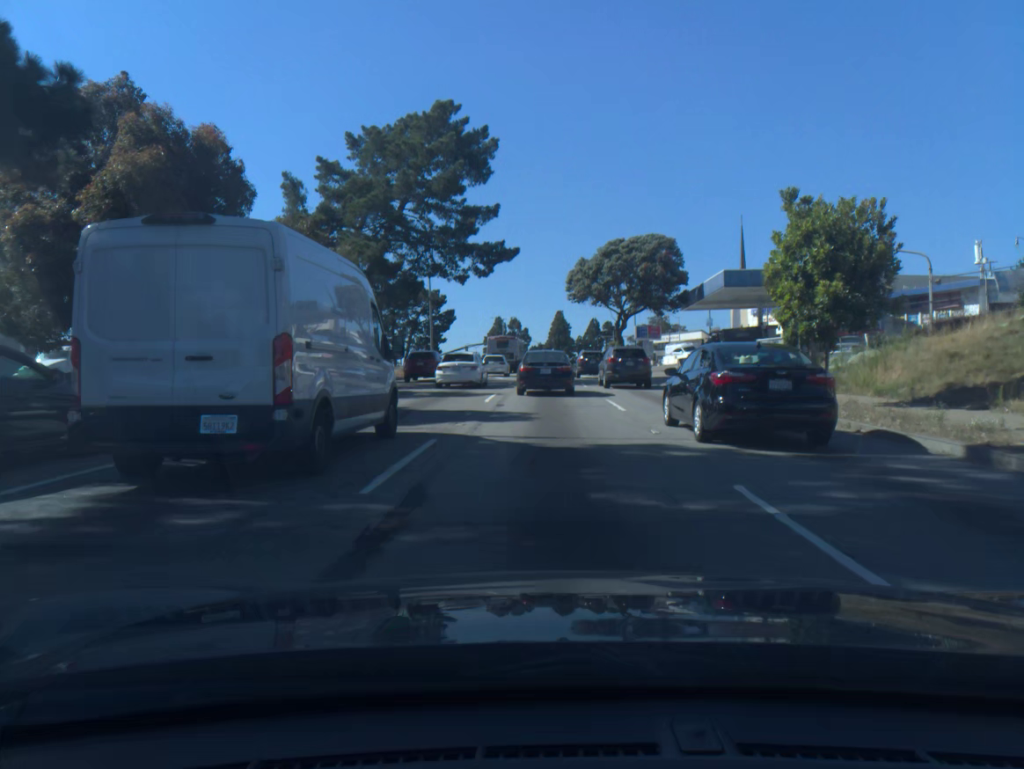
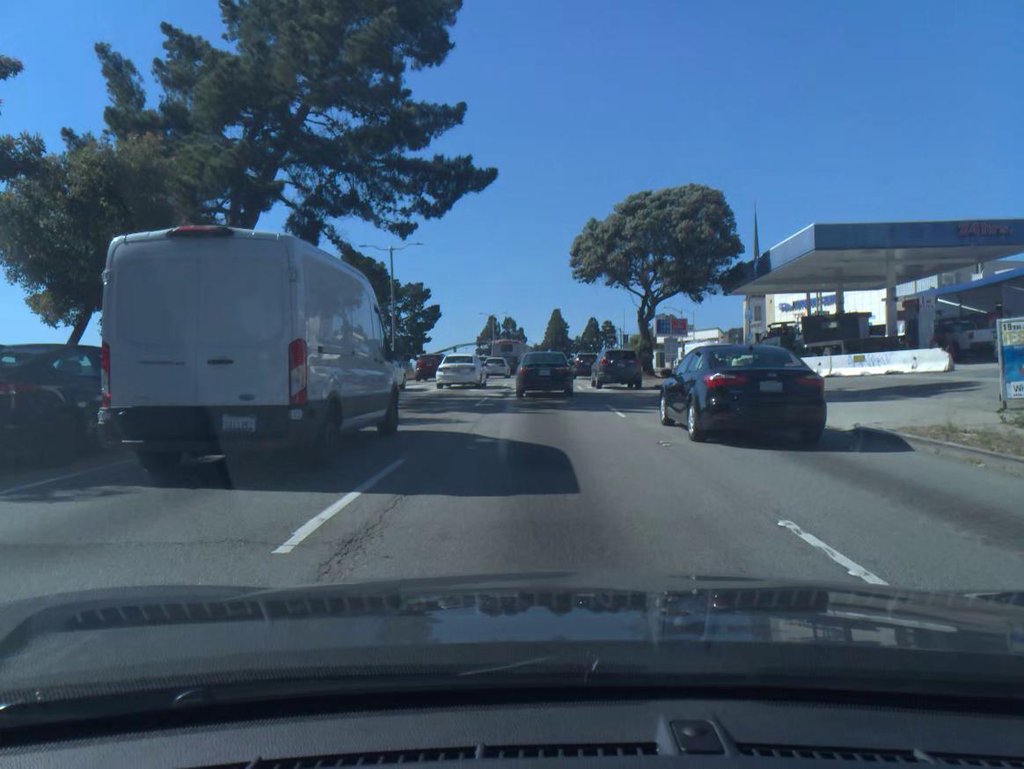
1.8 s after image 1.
(0.0, +16.3) m; 0°
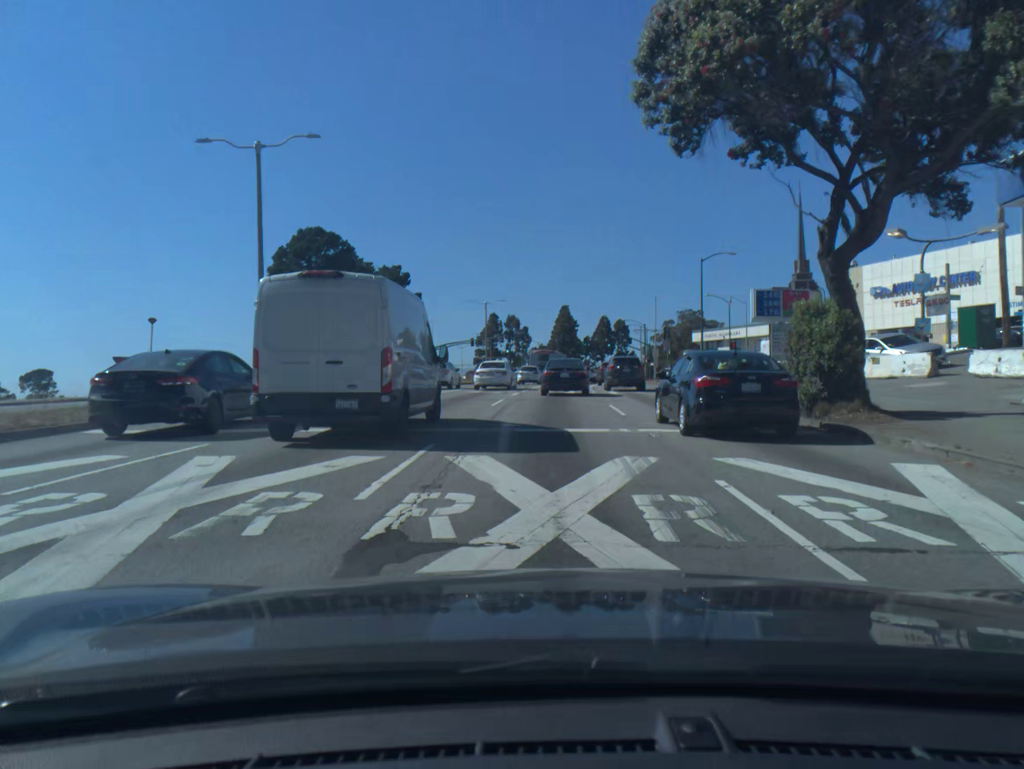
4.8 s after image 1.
(-0.1, +27.4) m; -1°
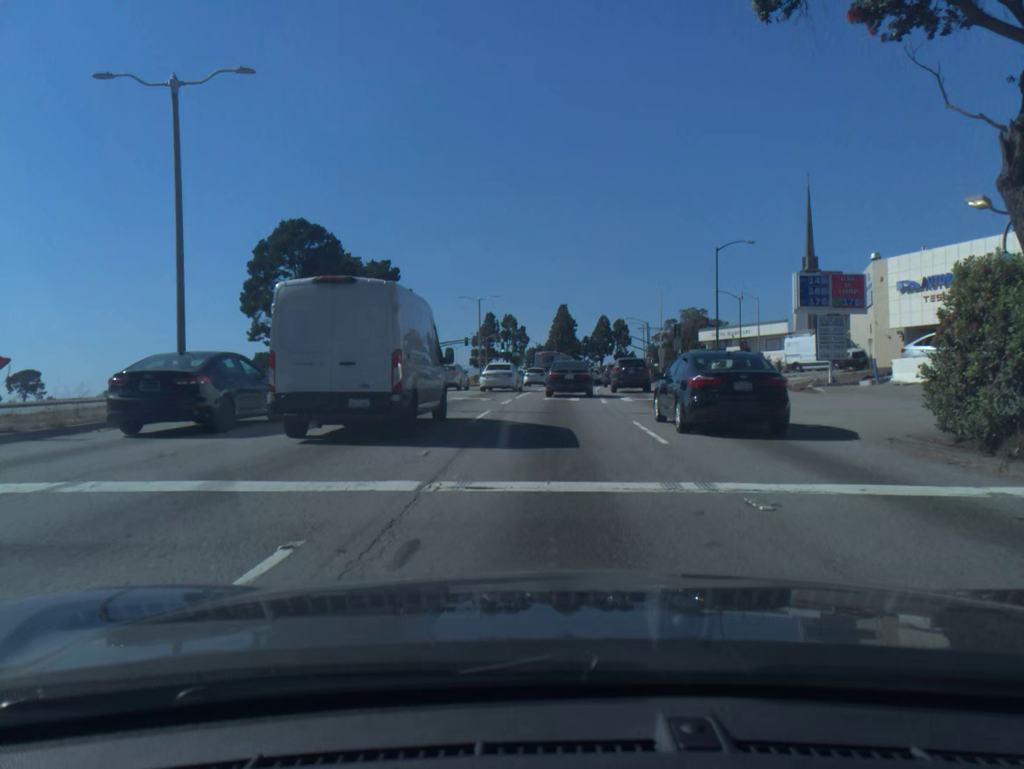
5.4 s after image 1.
(0.0, +6.2) m; 0°
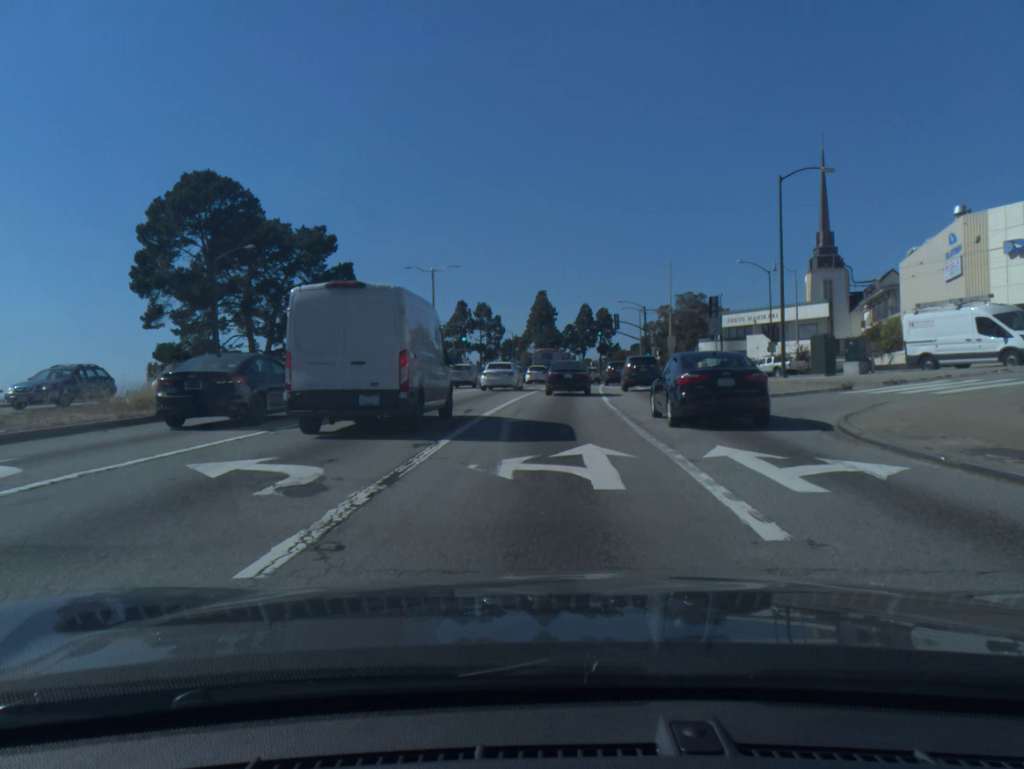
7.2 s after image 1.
(+0.3, +19.6) m; +2°
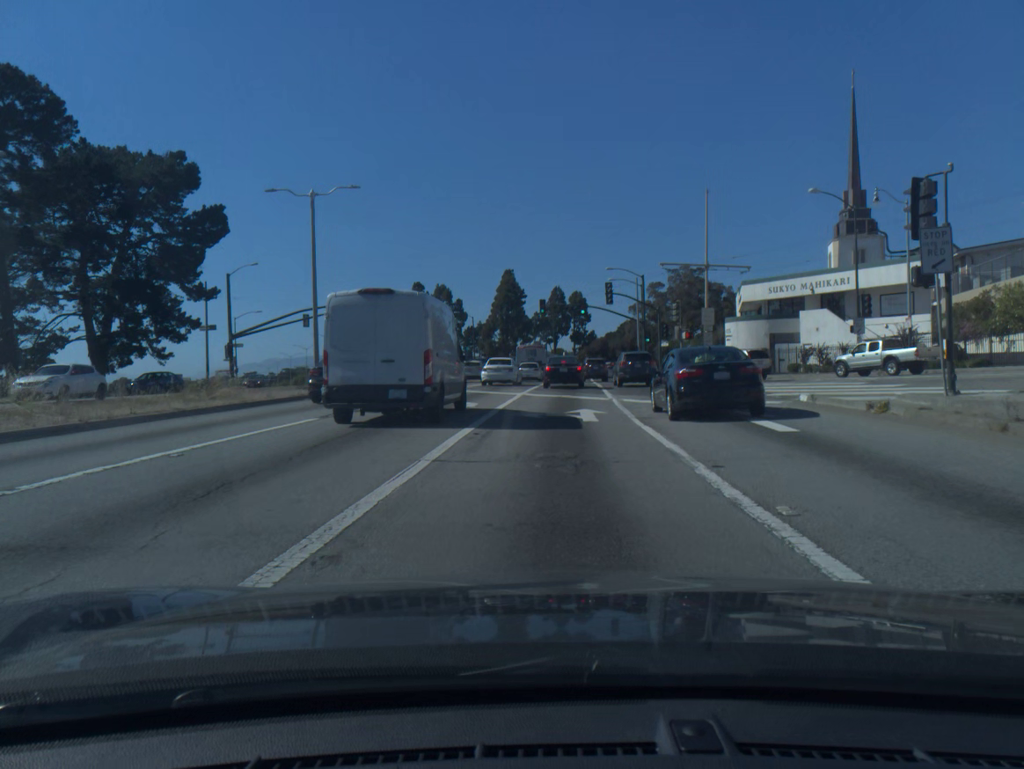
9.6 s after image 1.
(+0.5, +25.6) m; +2°
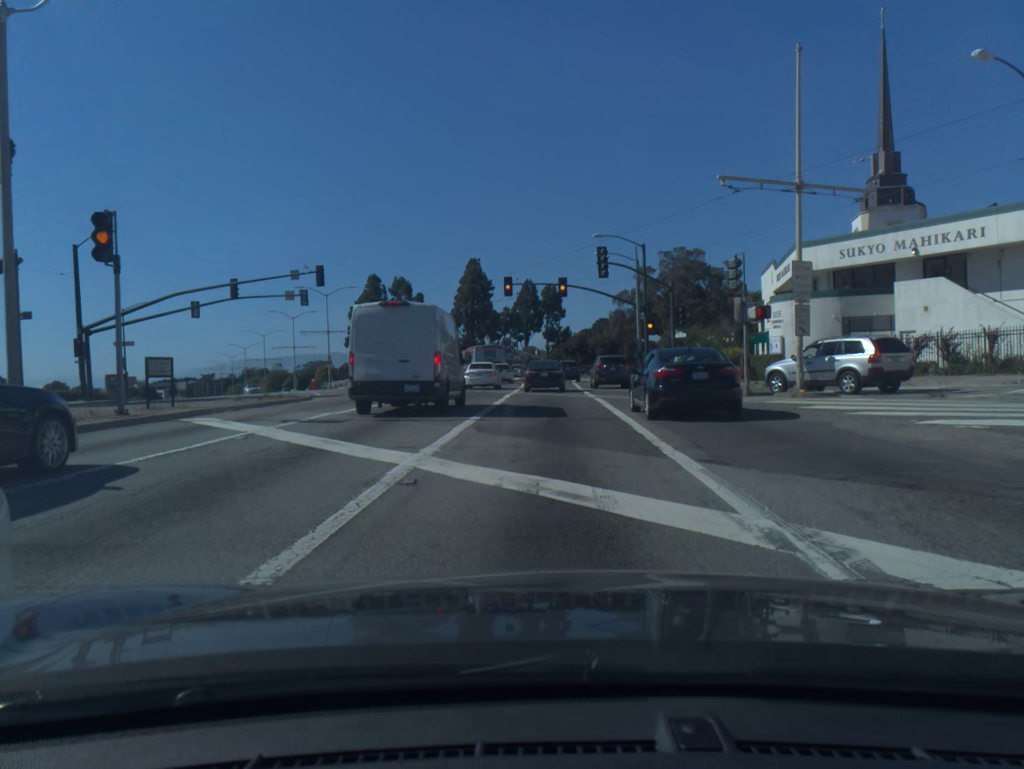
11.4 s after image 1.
(+0.4, +19.3) m; +2°
